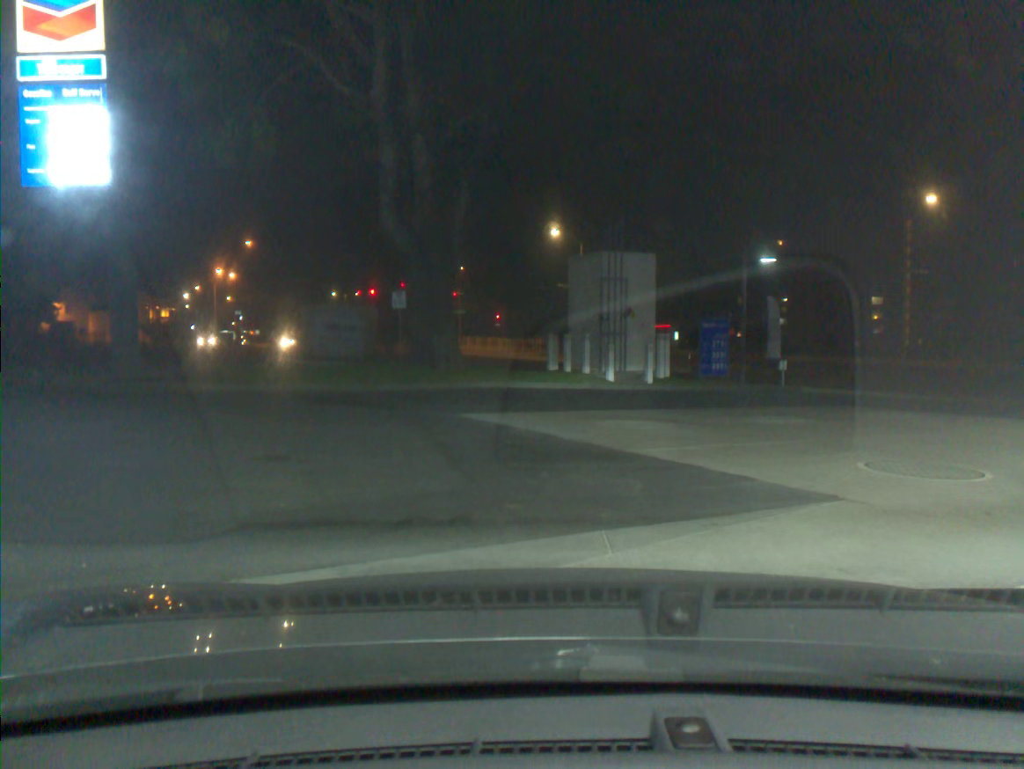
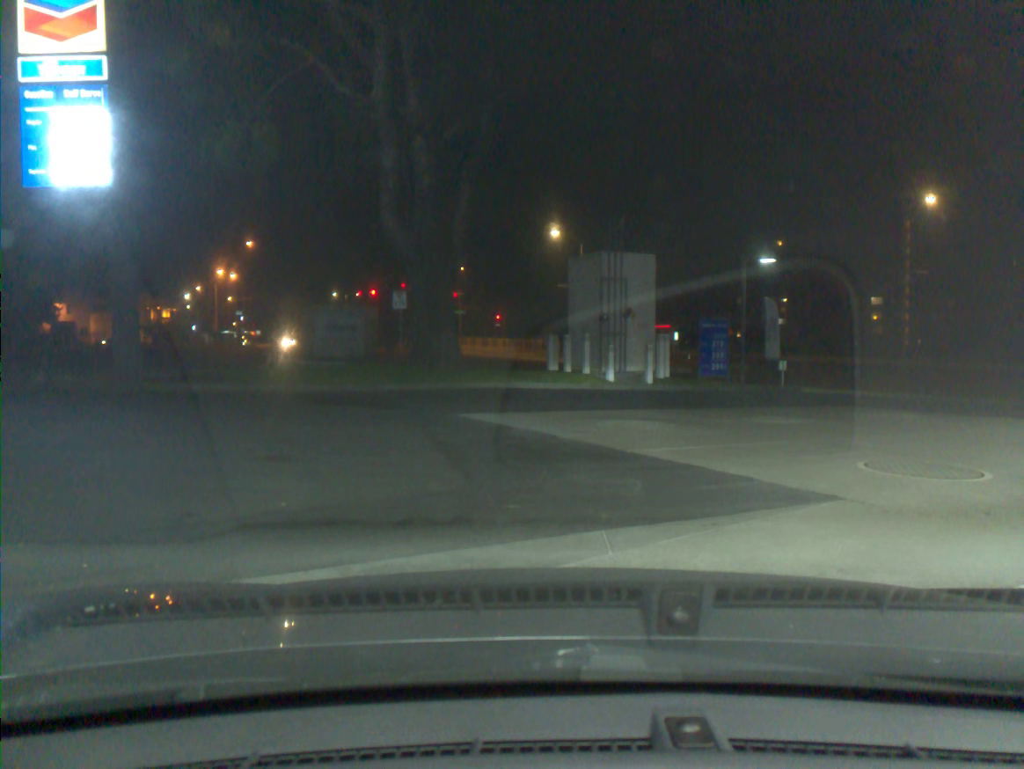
(-0.2, -0.1) m; +1°
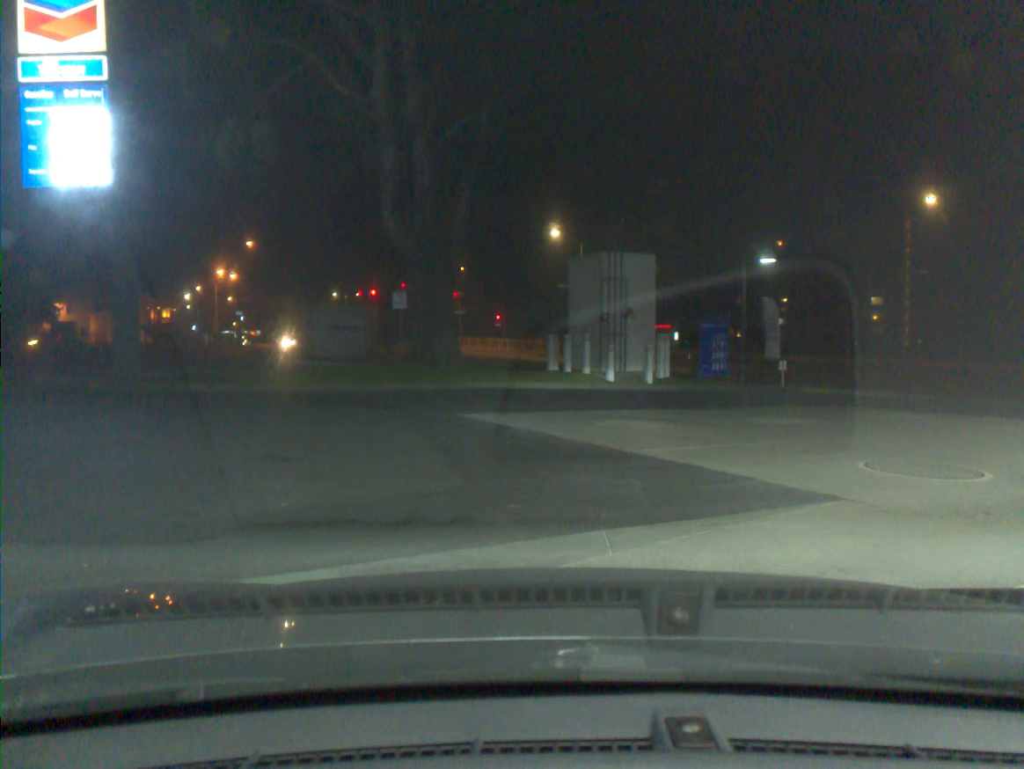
(-0.2, -0.2) m; +1°
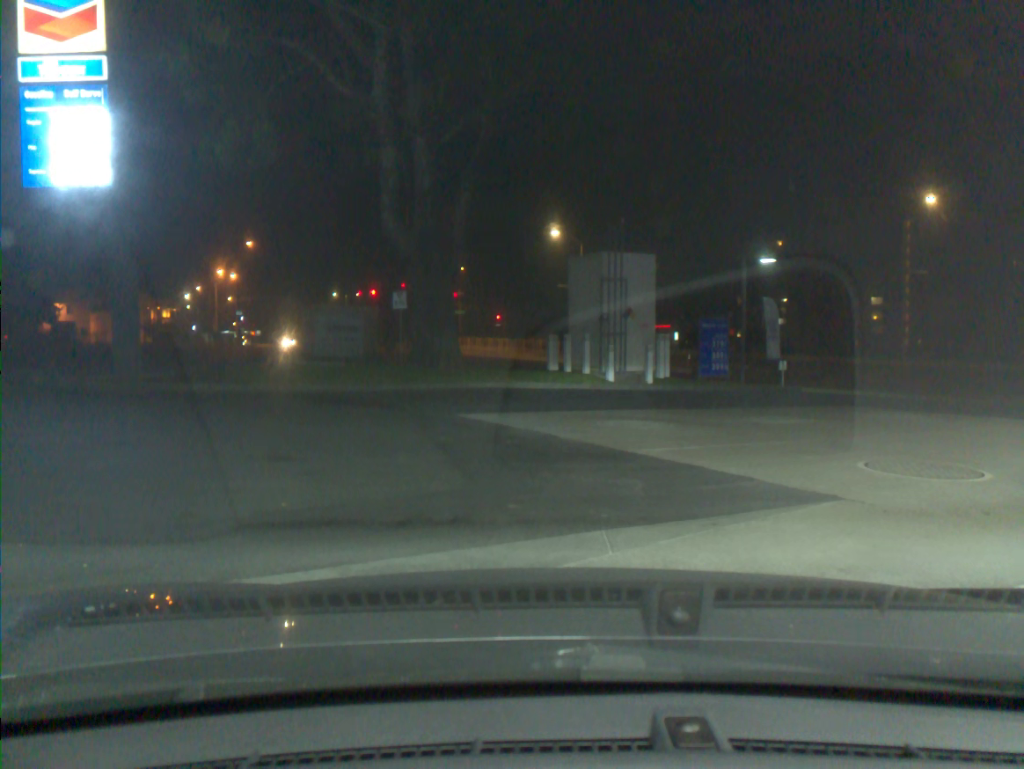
(-0.1, -0.1) m; 0°
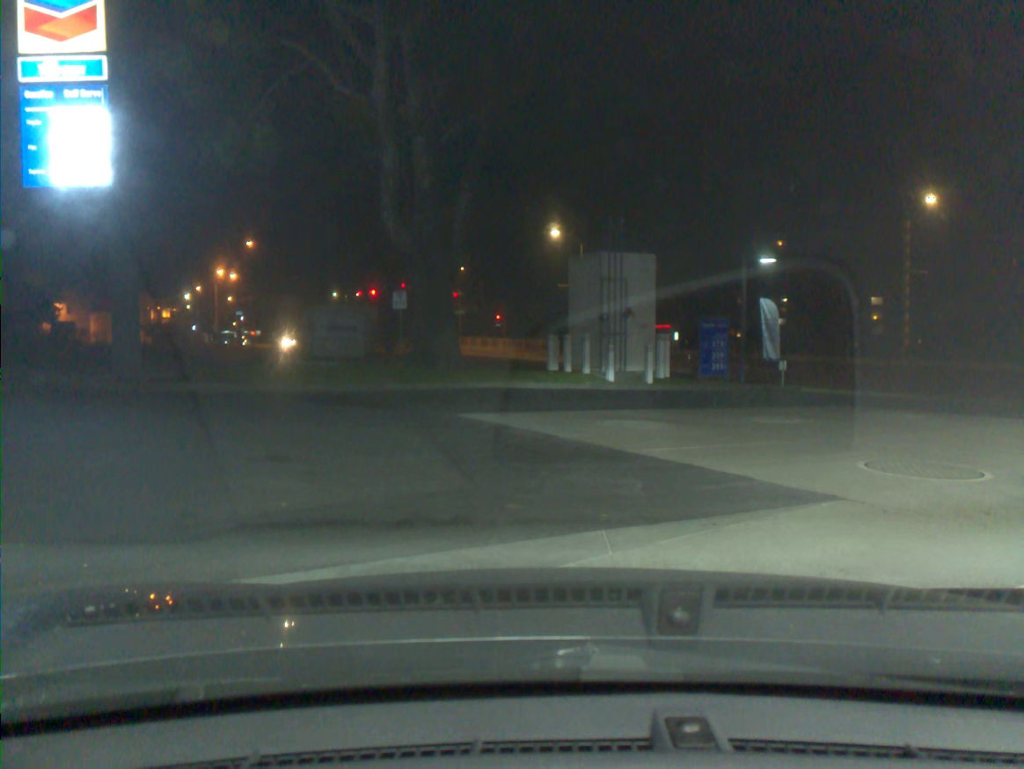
(-0.2, -0.2) m; 0°
